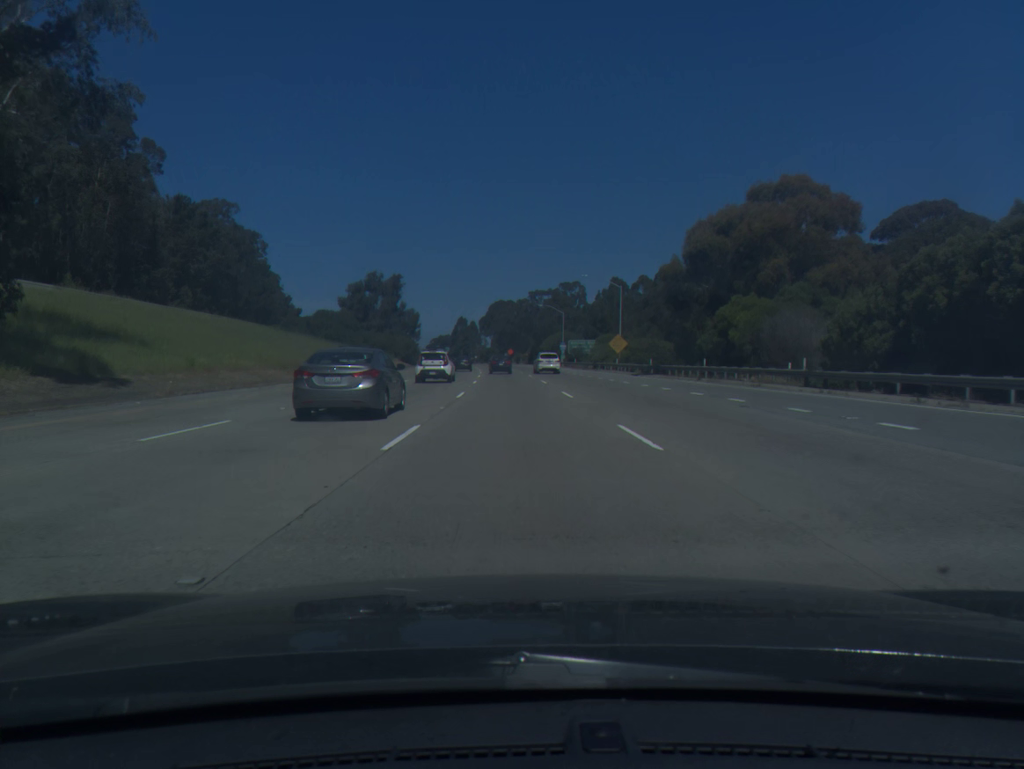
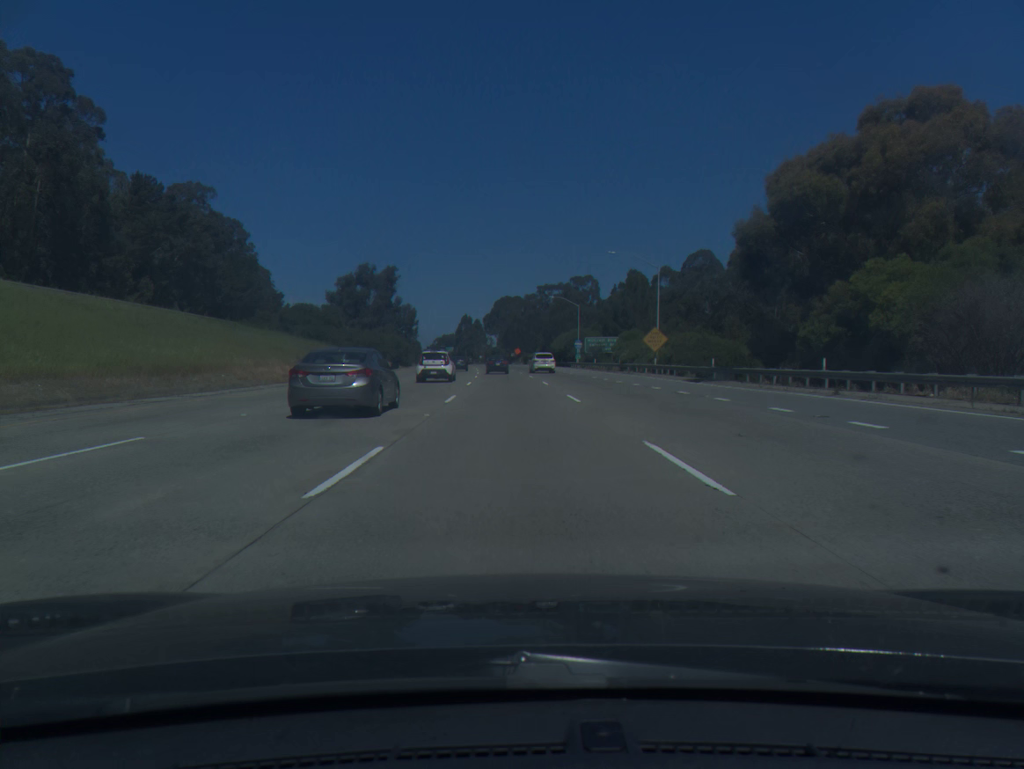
(-0.1, +18.2) m; 0°
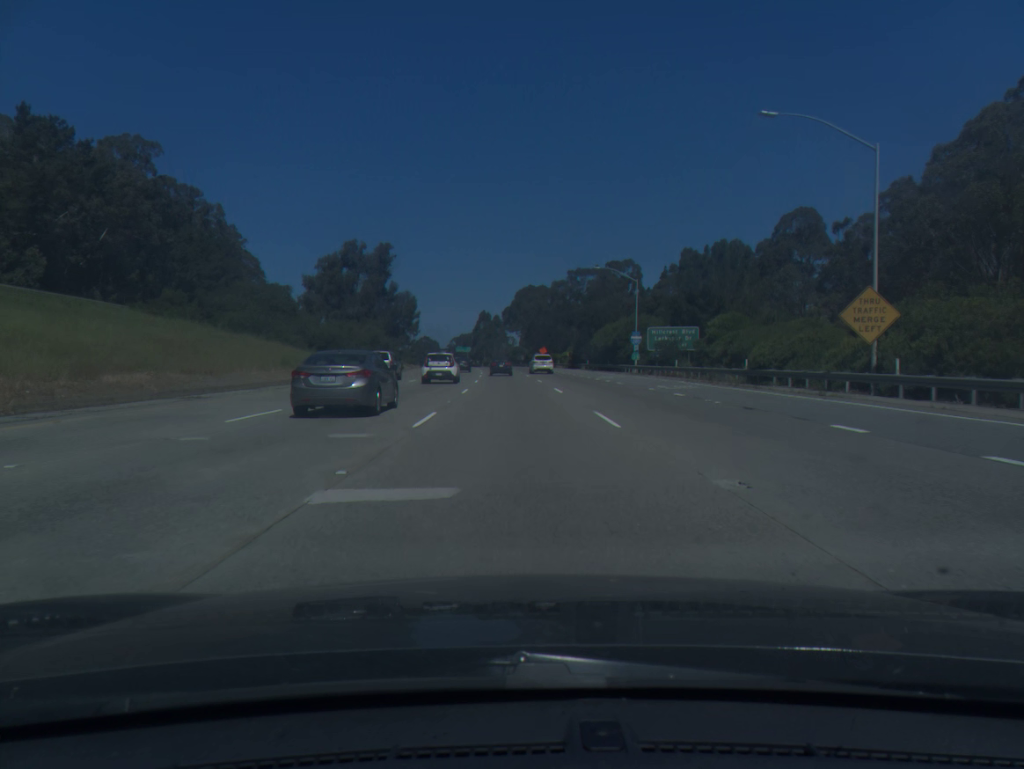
(-0.5, +36.6) m; -2°
